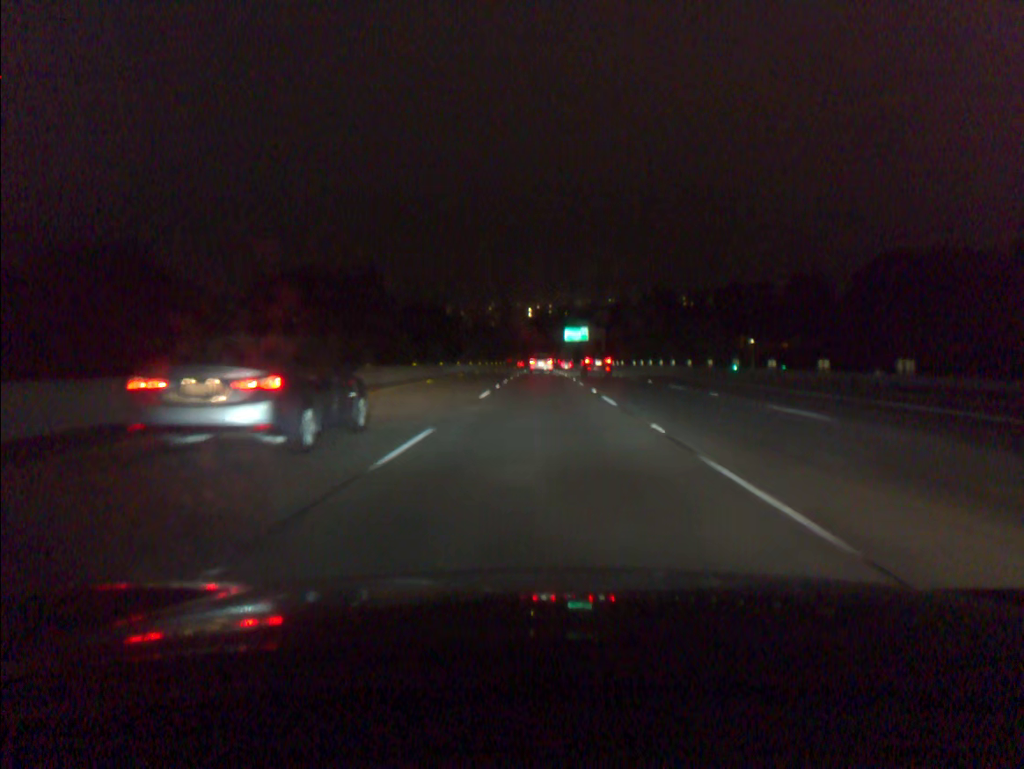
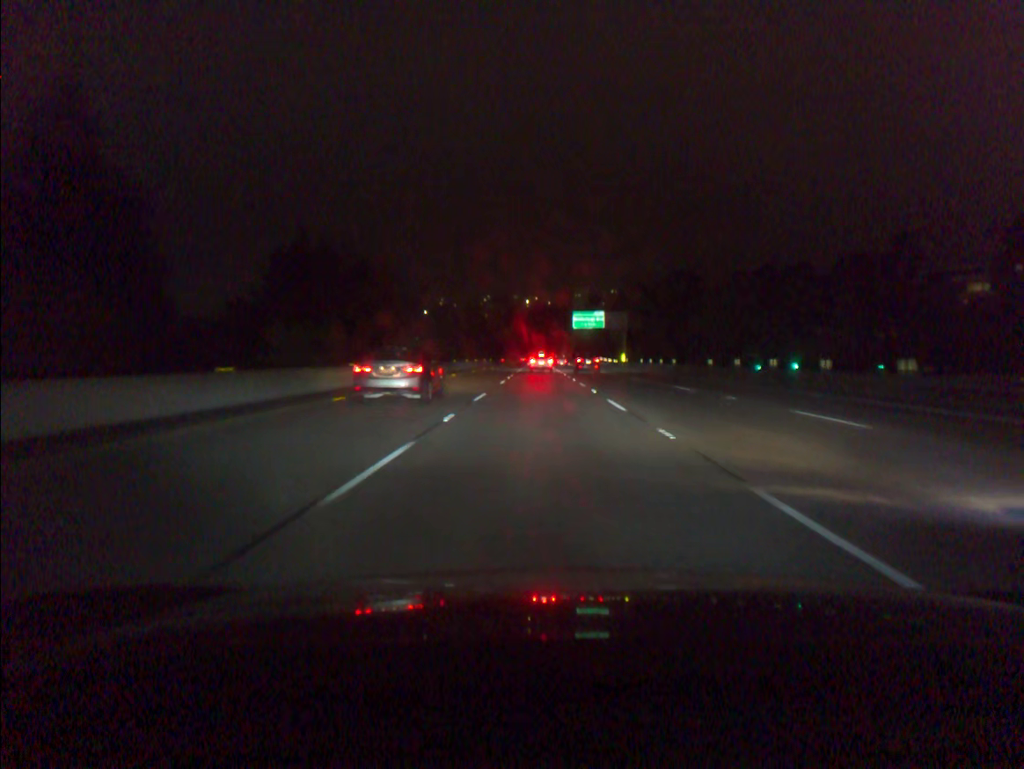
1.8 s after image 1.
(0.0, +46.2) m; 0°
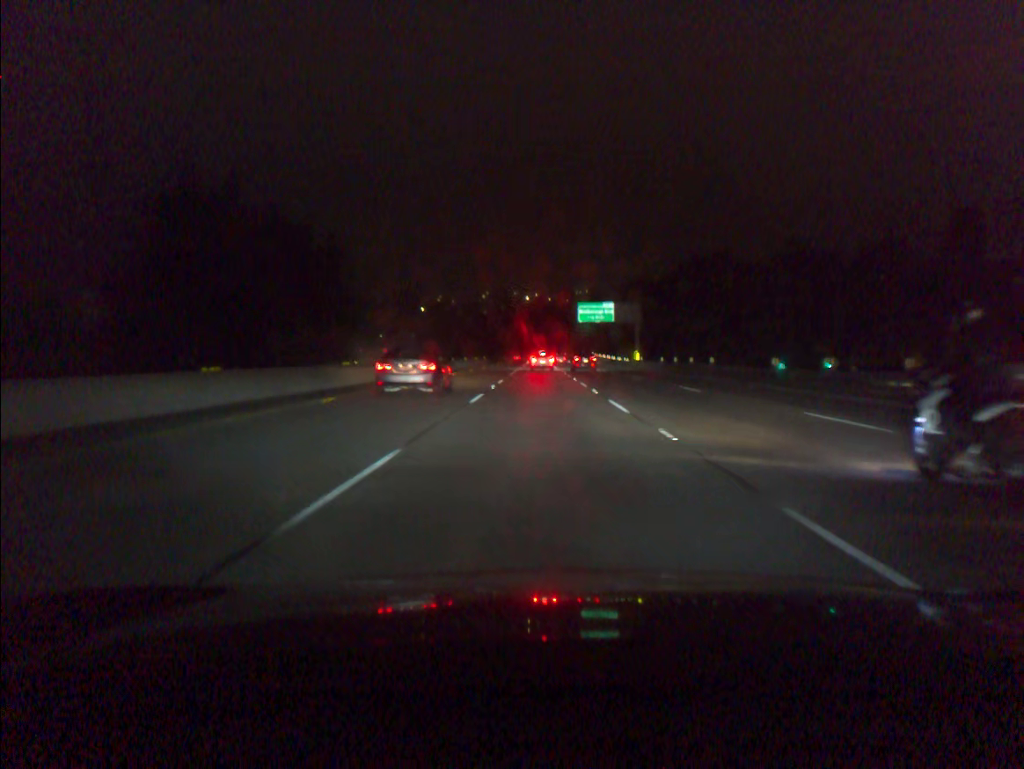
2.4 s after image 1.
(0.0, +15.6) m; 0°
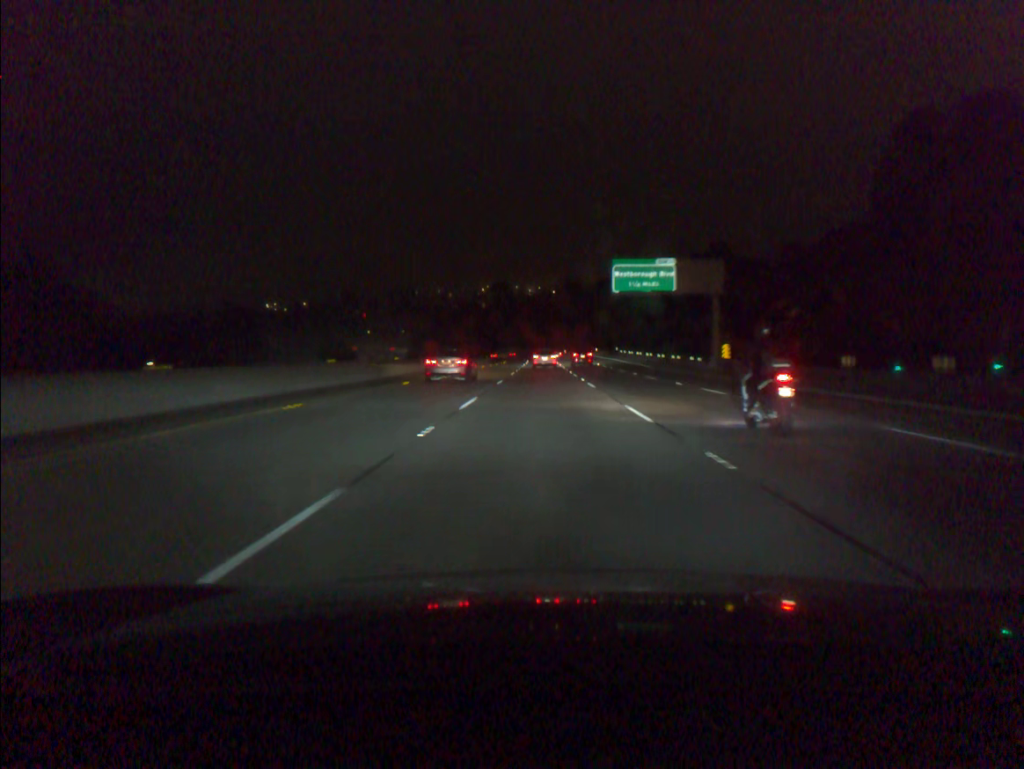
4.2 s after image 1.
(-0.1, +46.9) m; 0°
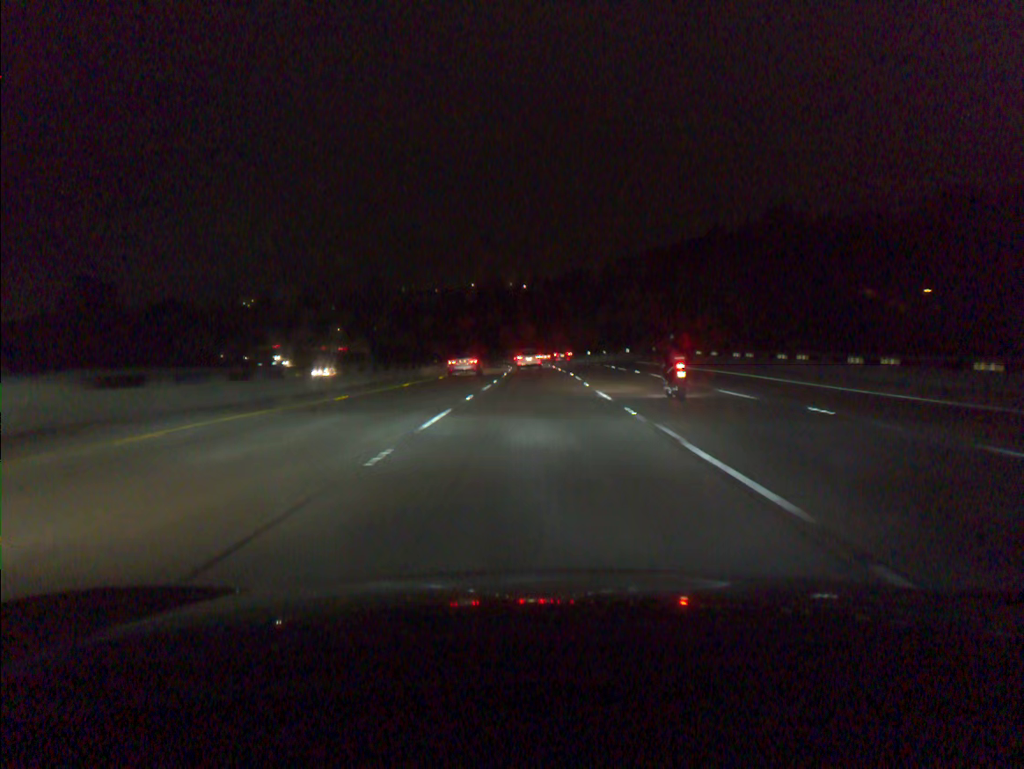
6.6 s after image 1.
(+0.2, +61.9) m; 0°
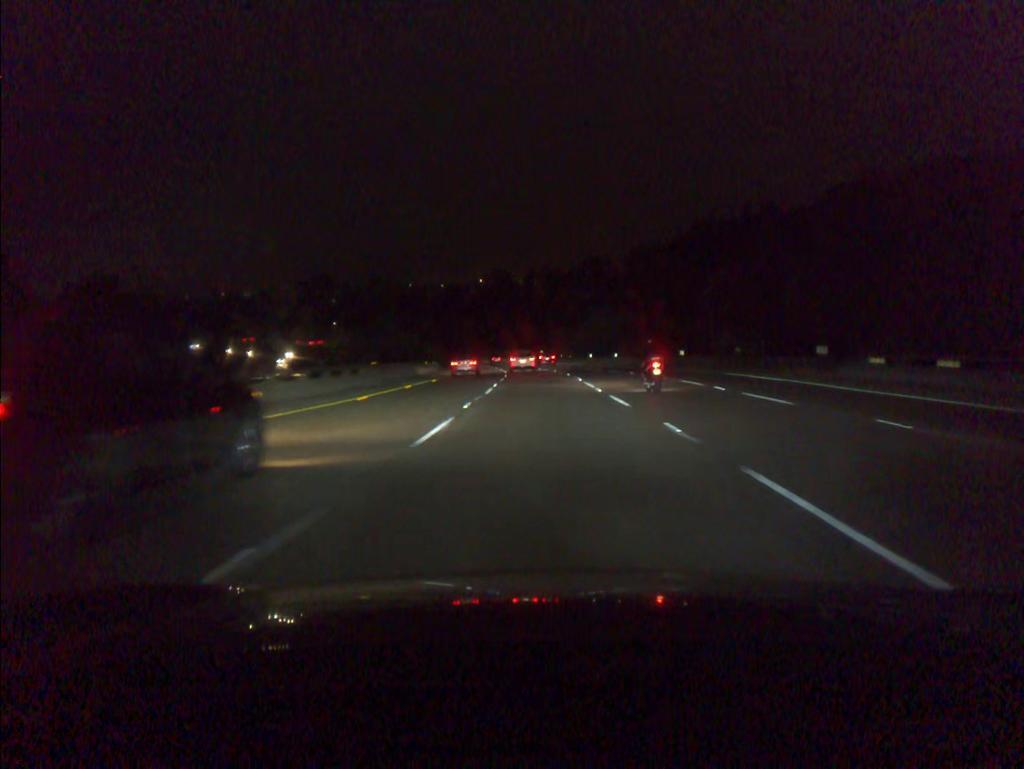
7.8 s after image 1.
(-0.2, +30.5) m; -1°
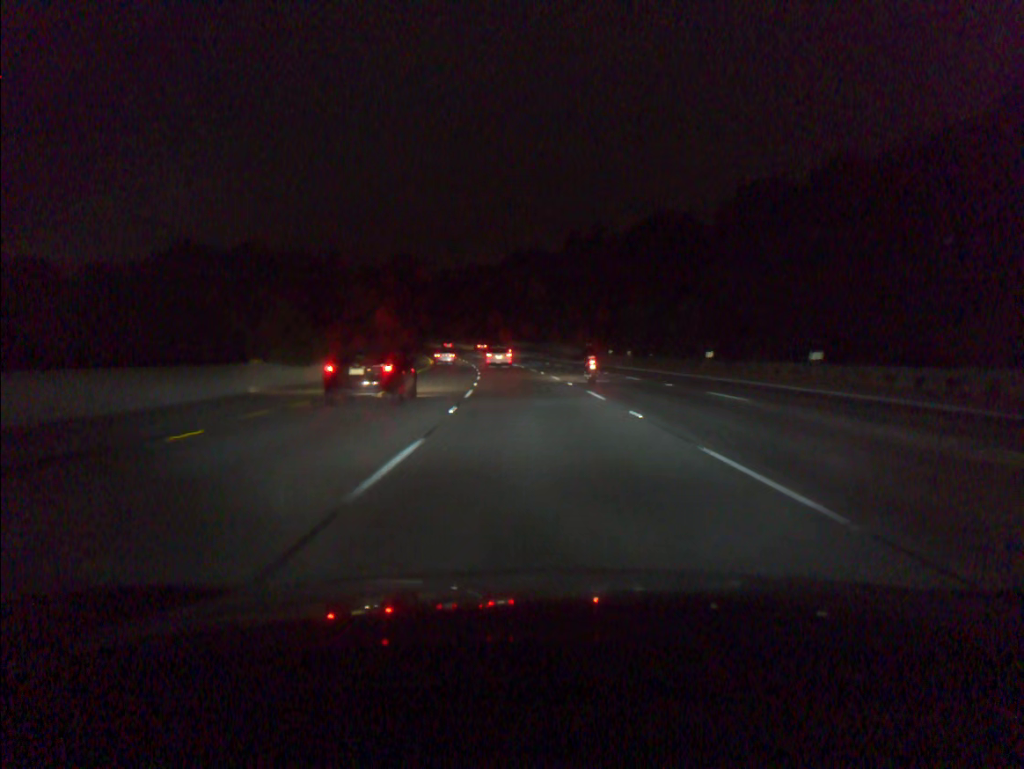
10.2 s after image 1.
(-1.0, +60.2) m; -3°
